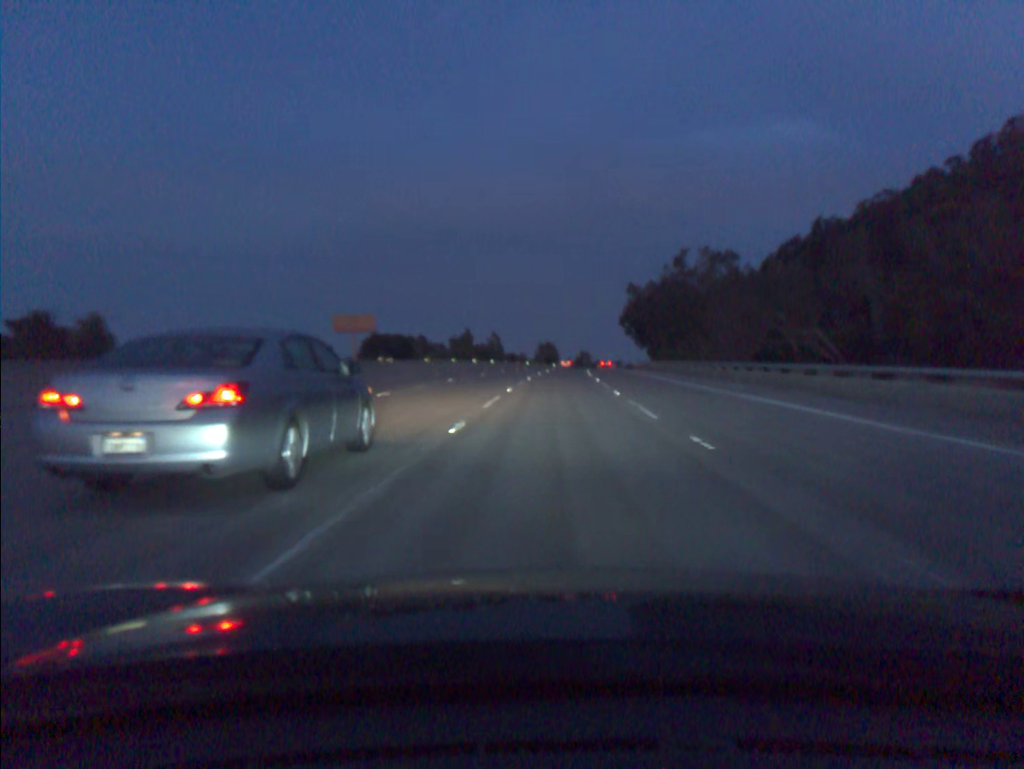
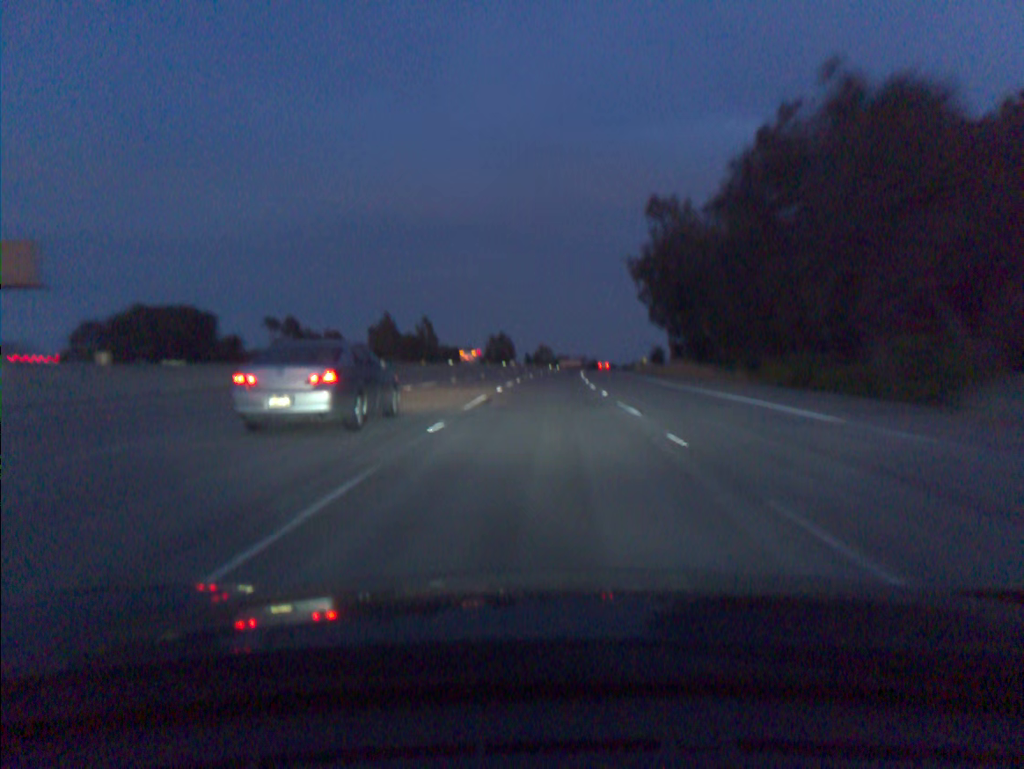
(+2.4, +72.9) m; +3°
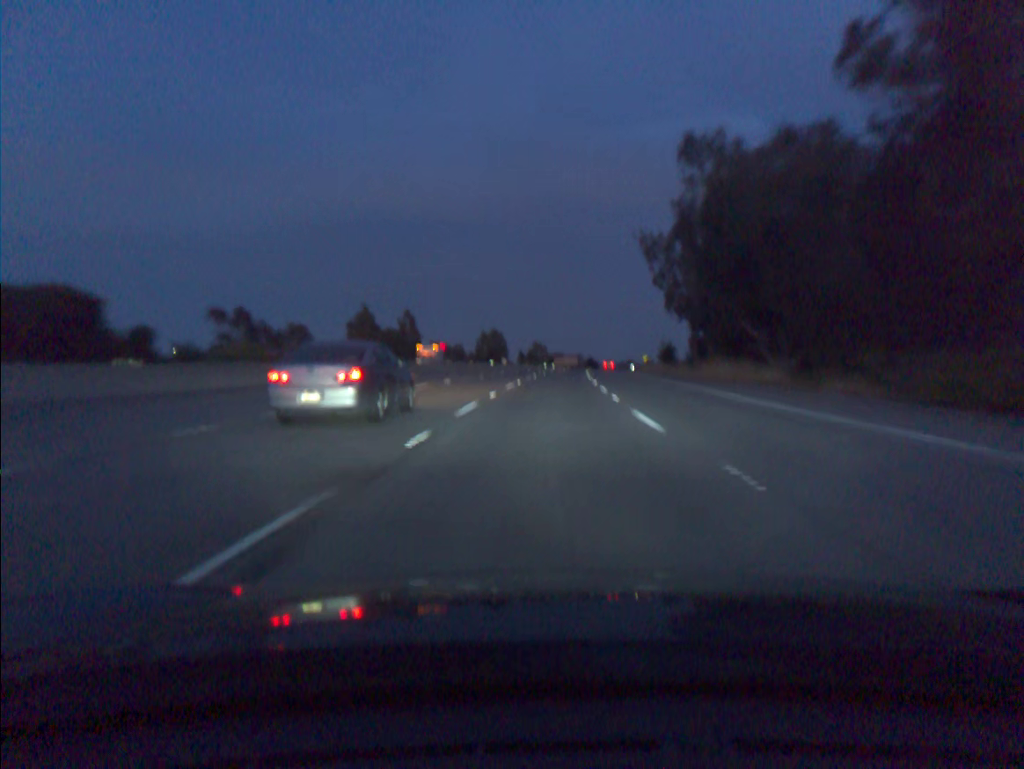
(+0.1, +18.3) m; 0°
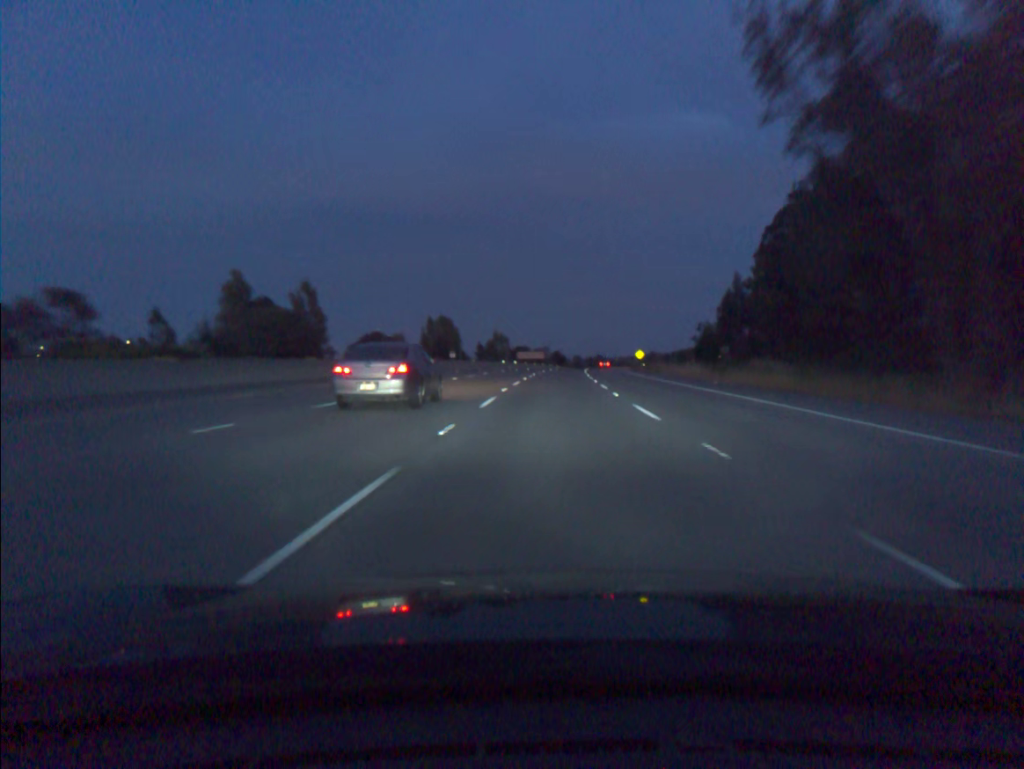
(+1.2, +55.1) m; +3°
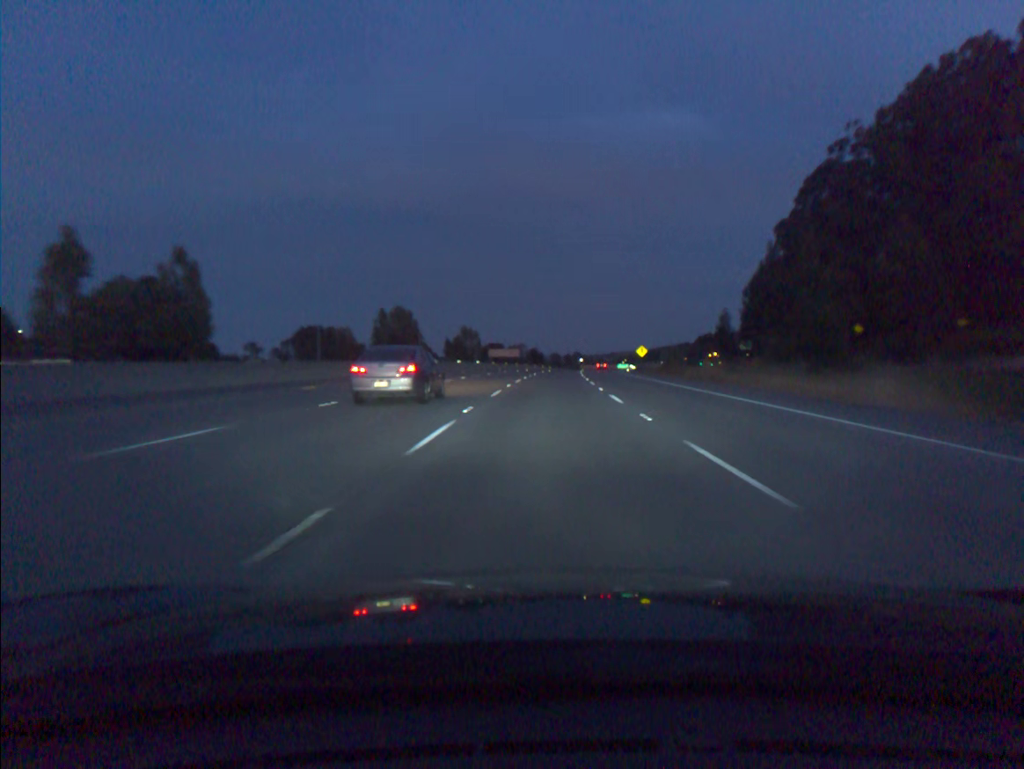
(+0.6, +36.8) m; +2°
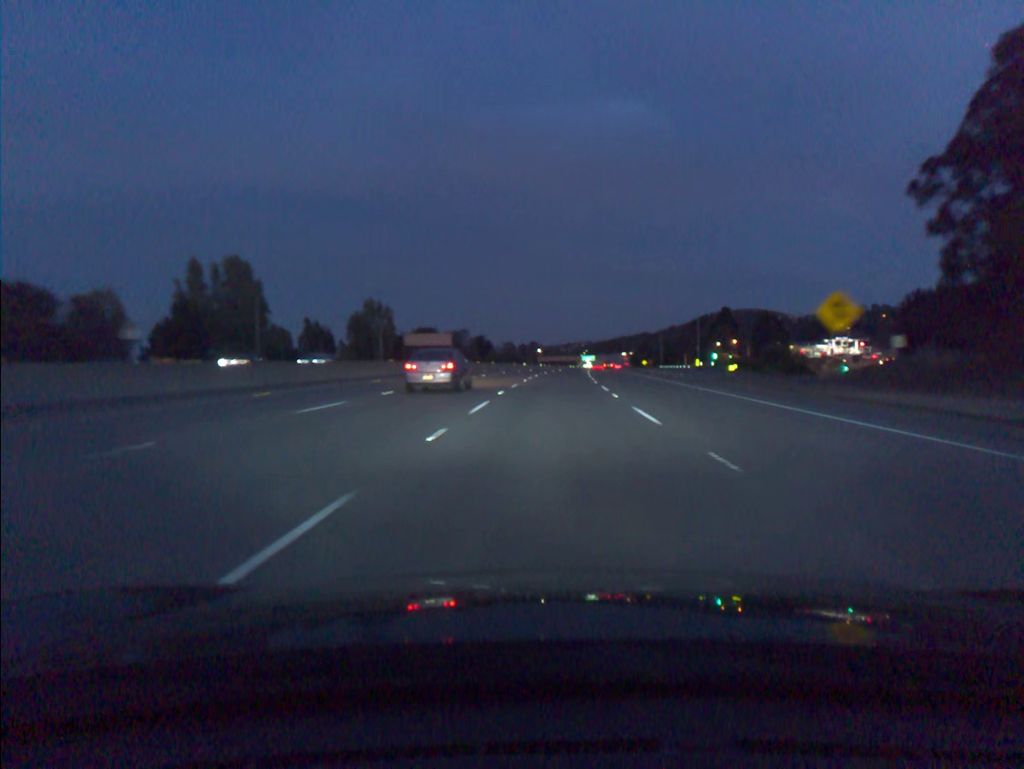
(+2.7, +92.3) m; +3°
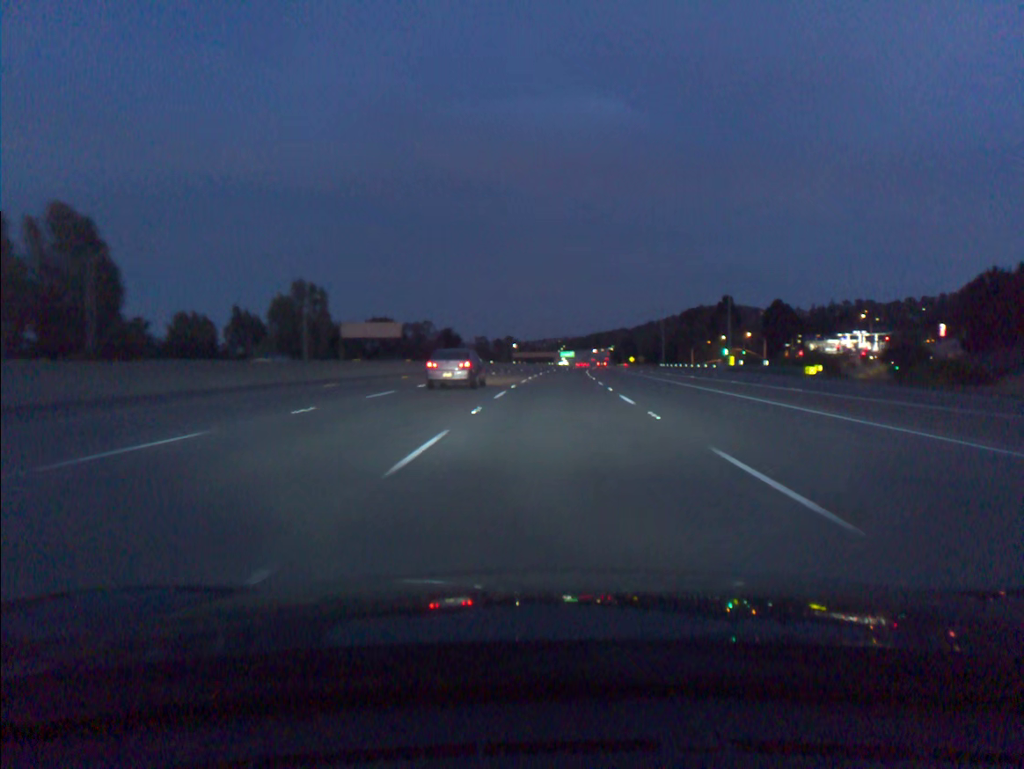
(+0.5, +37.0) m; +2°
